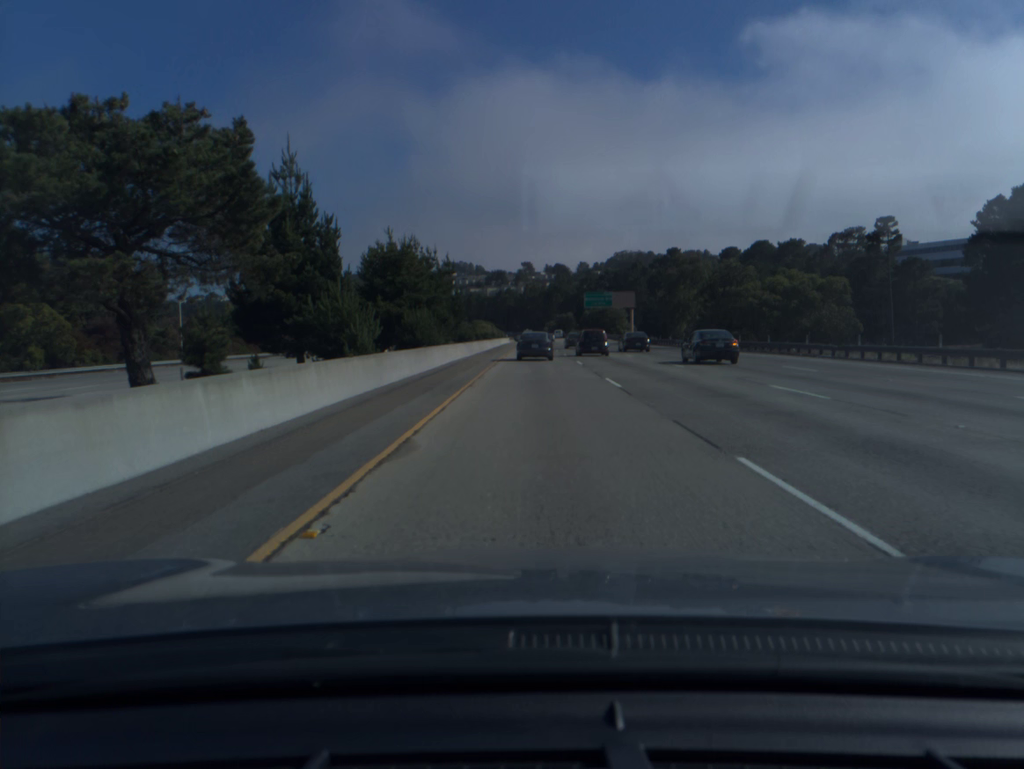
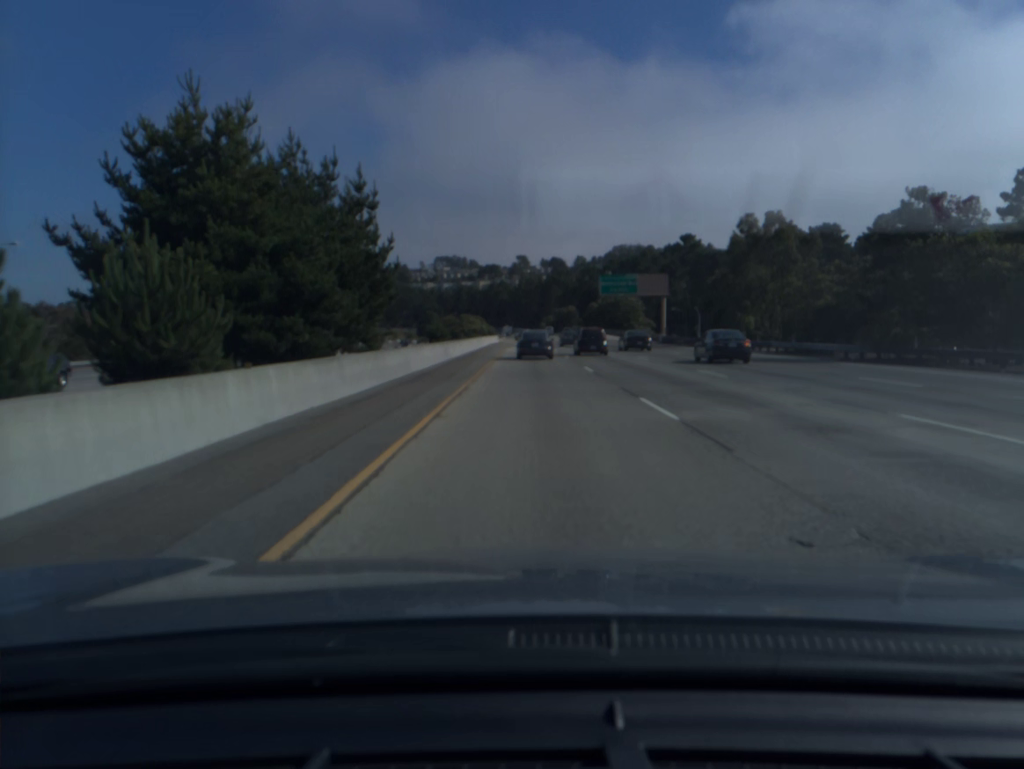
(+0.1, +36.5) m; 0°
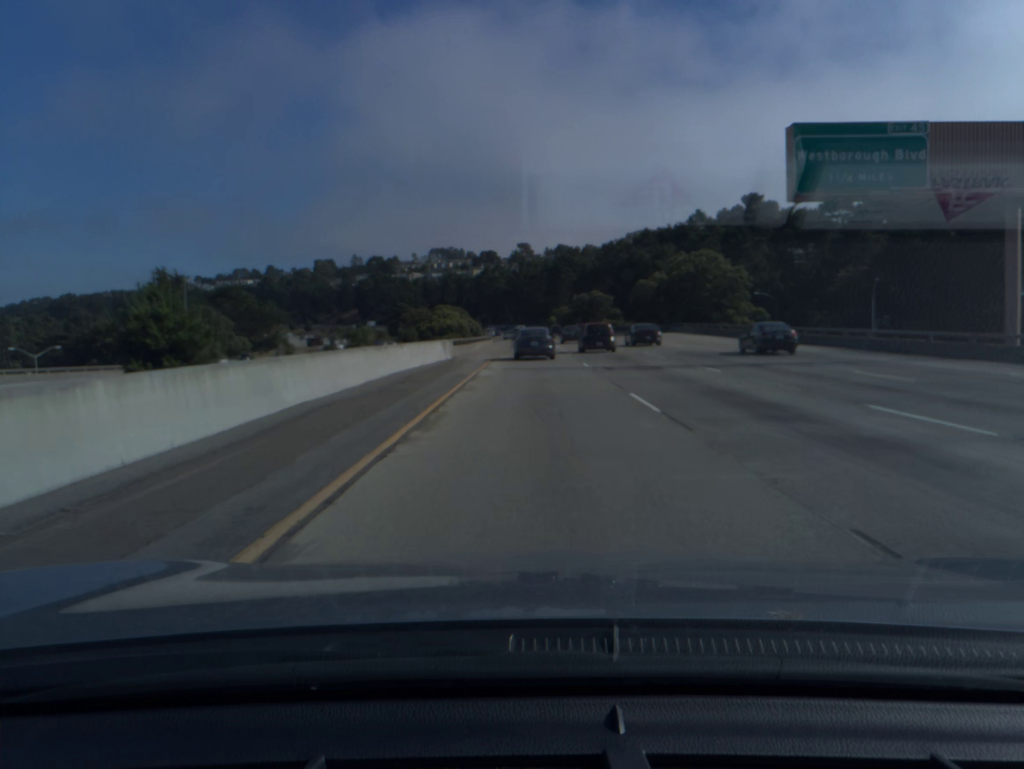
(+0.1, +72.1) m; 0°
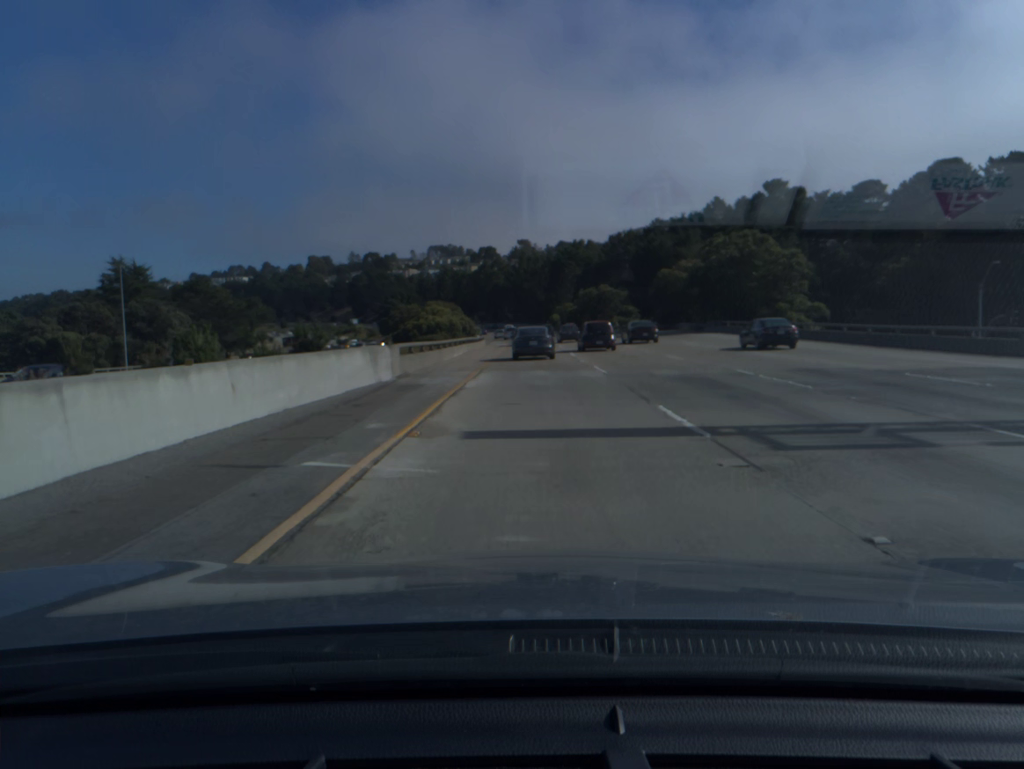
(0.0, +18.0) m; 0°
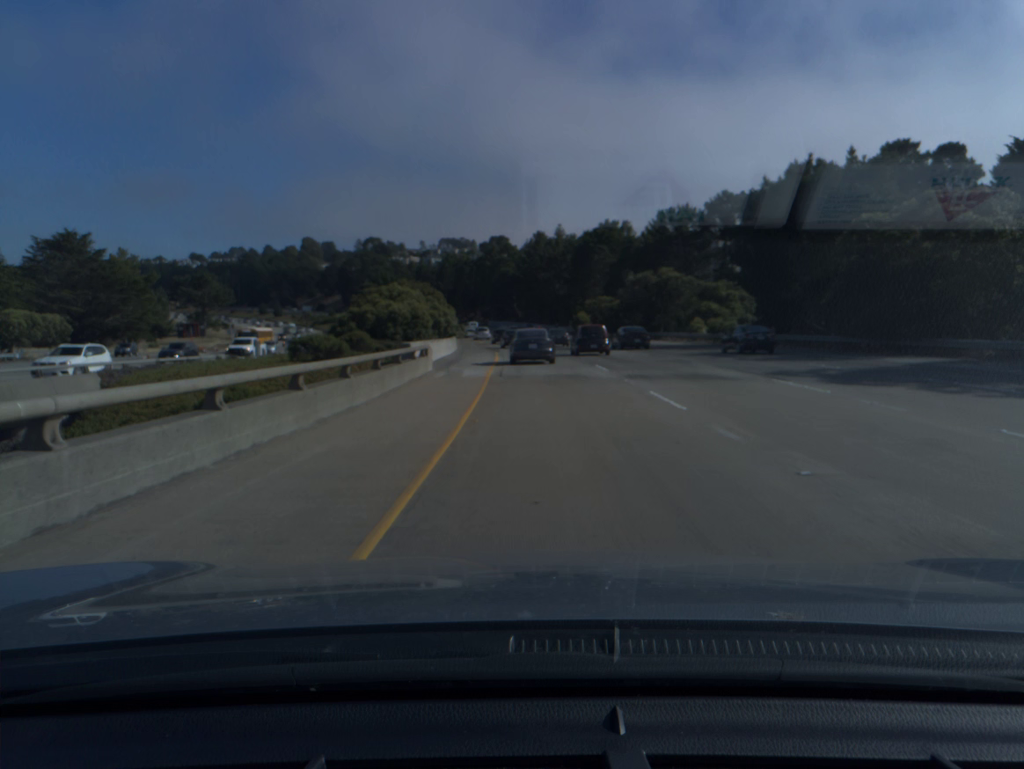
(-0.4, +52.3) m; -1°
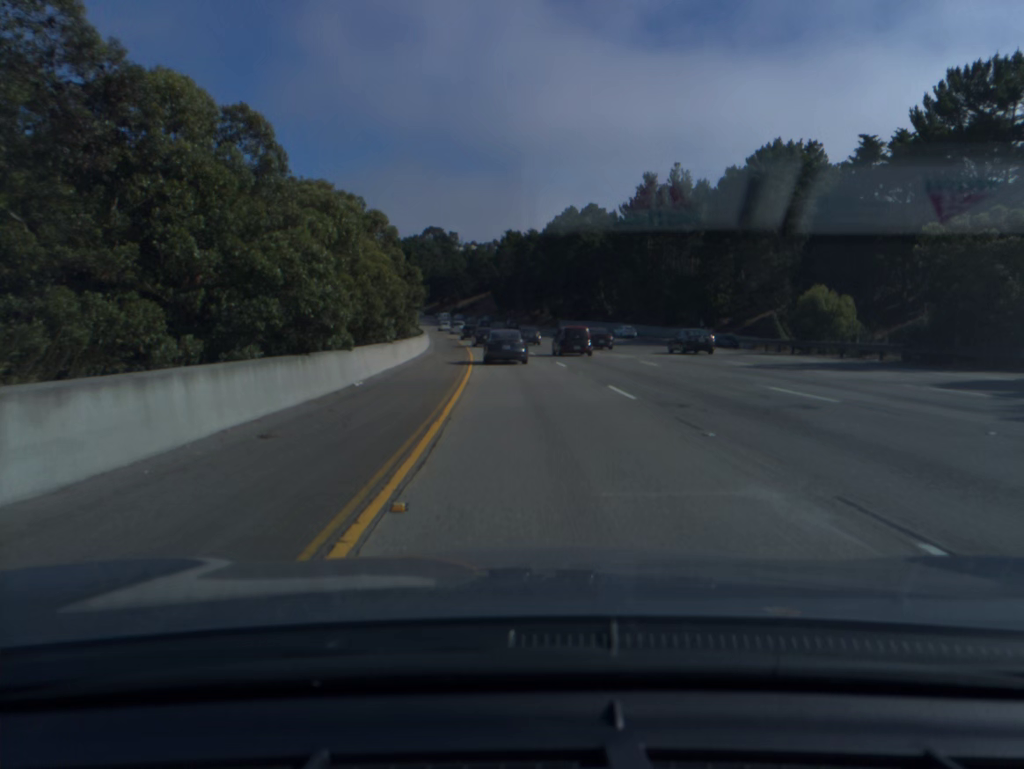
(-2.6, +83.1) m; -5°
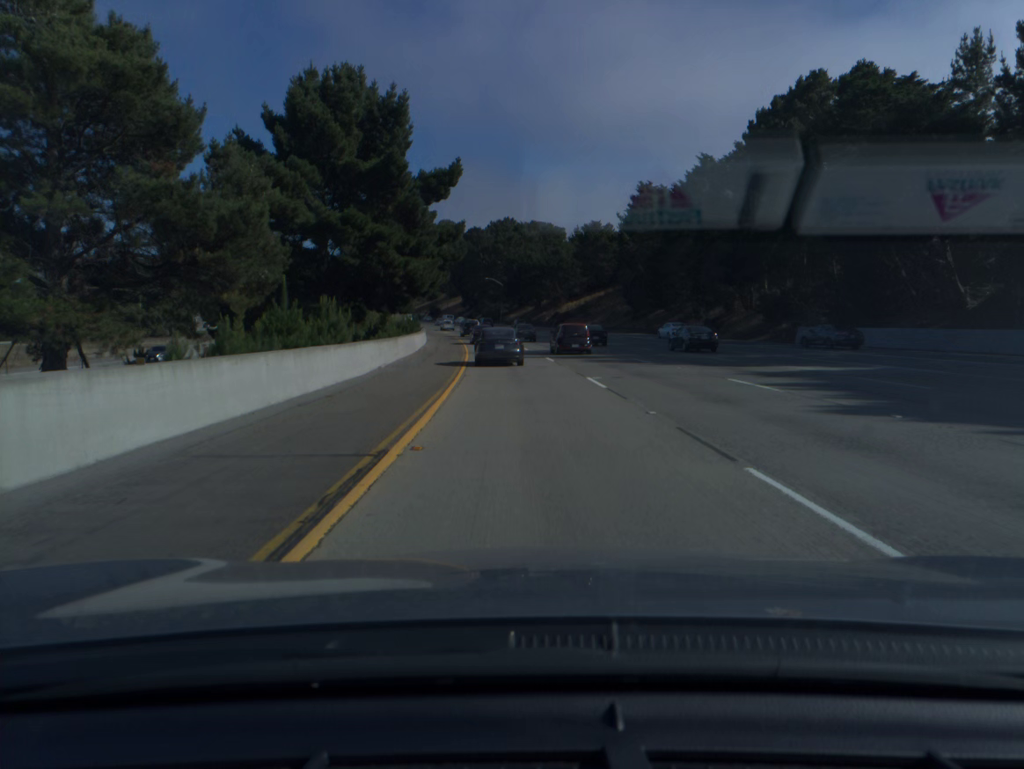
(-5.9, +84.2) m; -8°
